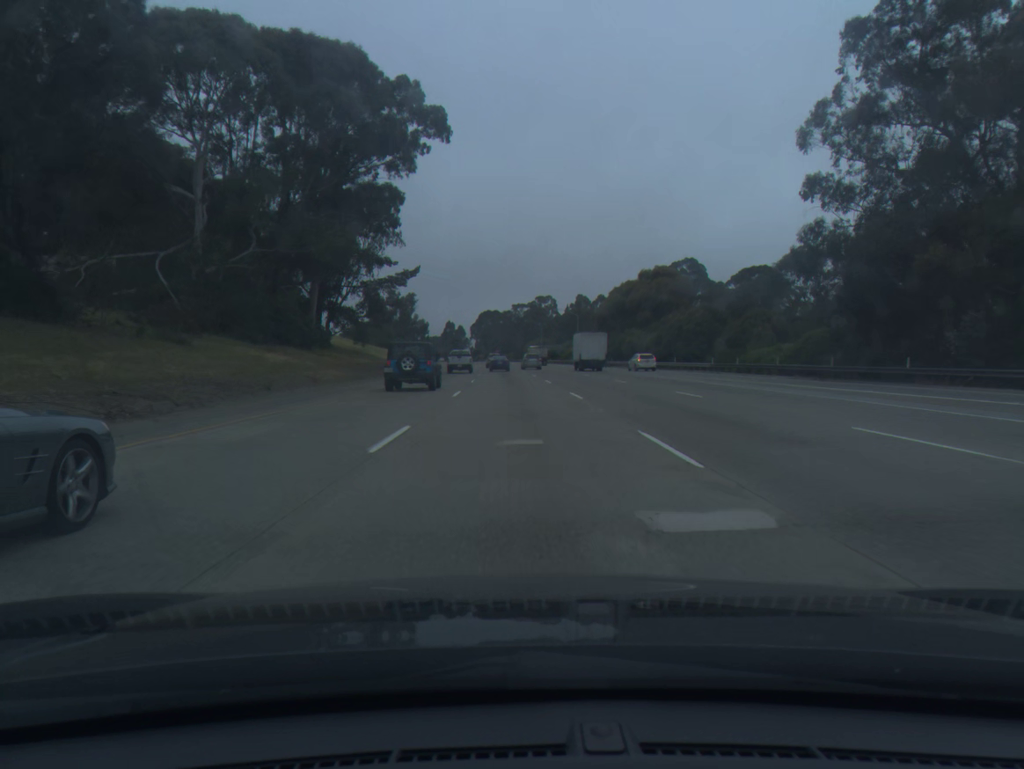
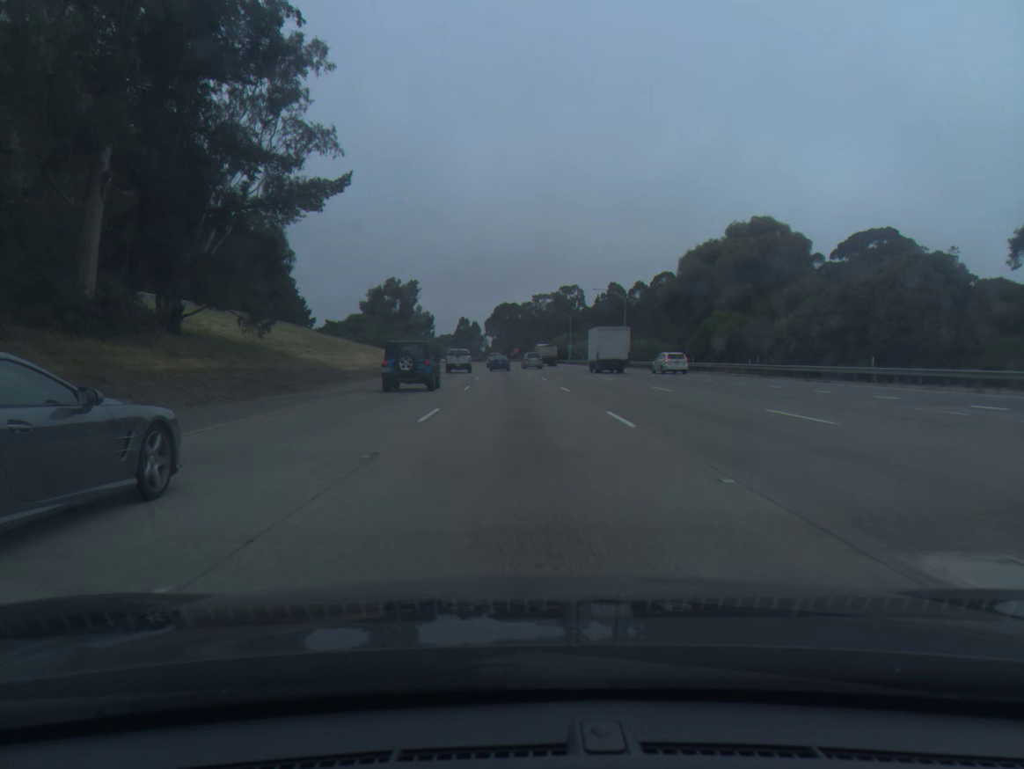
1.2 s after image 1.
(-0.5, +39.0) m; -1°
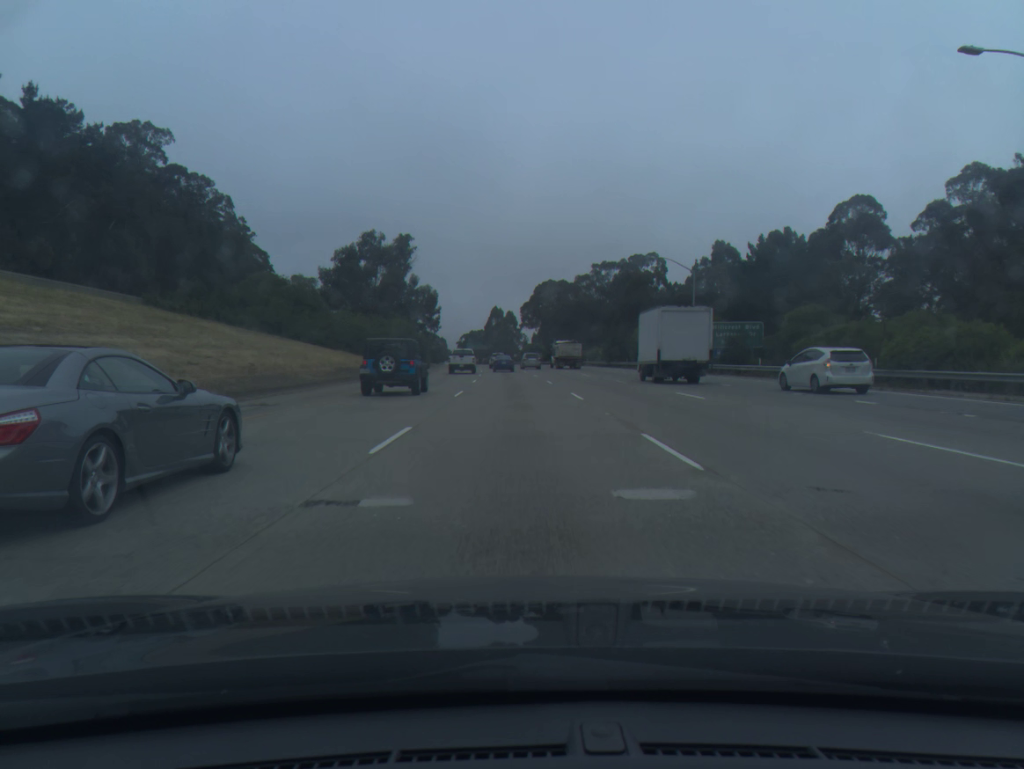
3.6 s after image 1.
(-1.8, +77.8) m; -3°
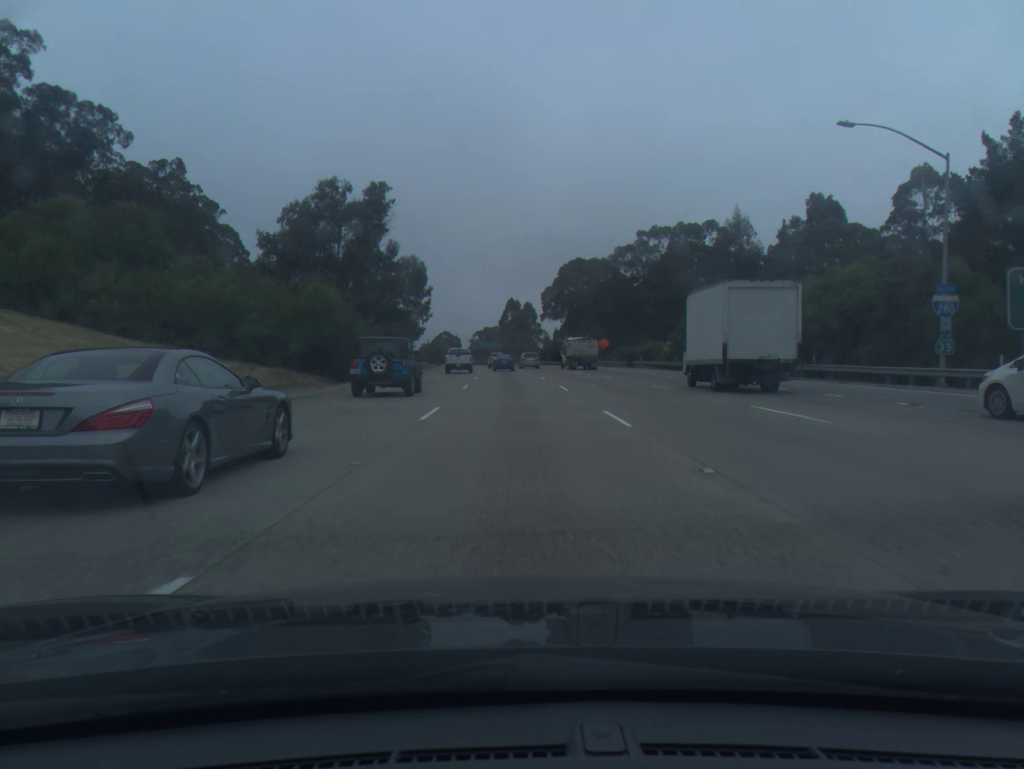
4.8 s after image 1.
(-0.5, +38.8) m; -1°
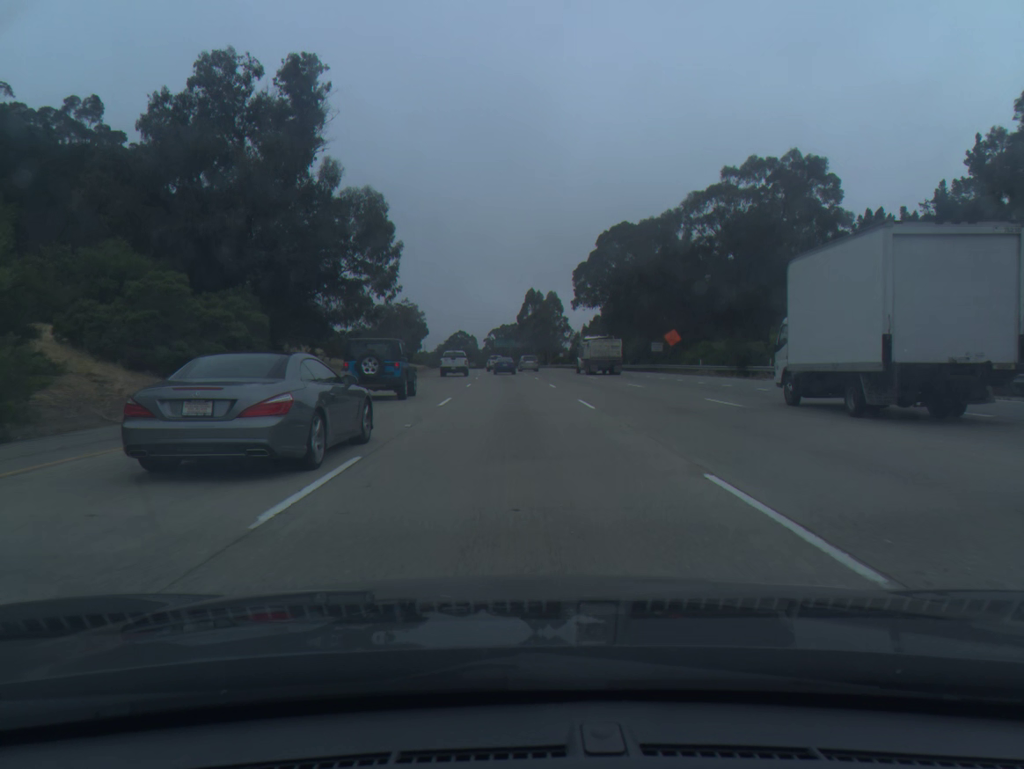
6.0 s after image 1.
(-0.5, +38.7) m; -1°
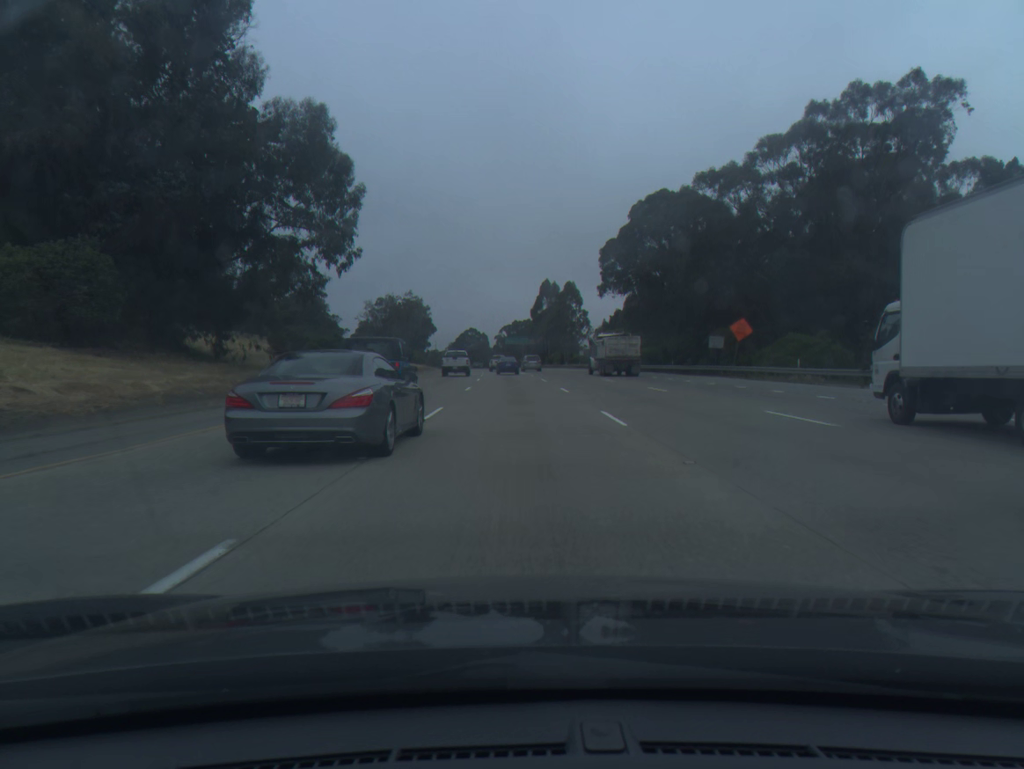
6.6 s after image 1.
(-0.2, +19.3) m; -1°
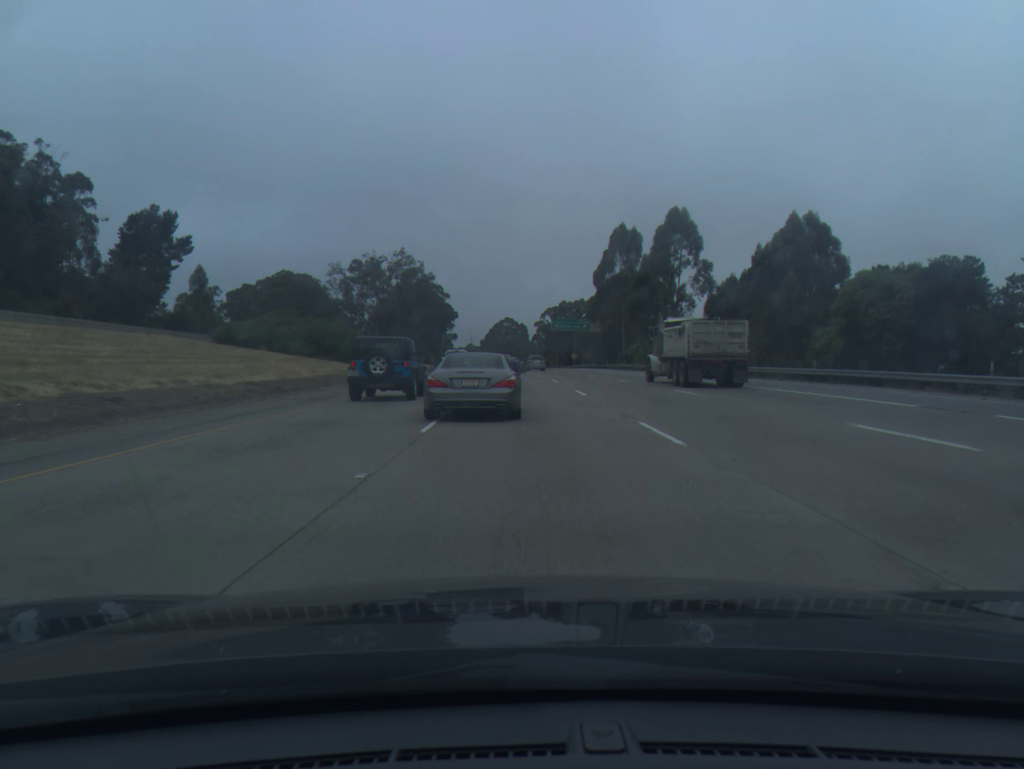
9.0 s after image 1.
(-1.9, +76.4) m; -3°
